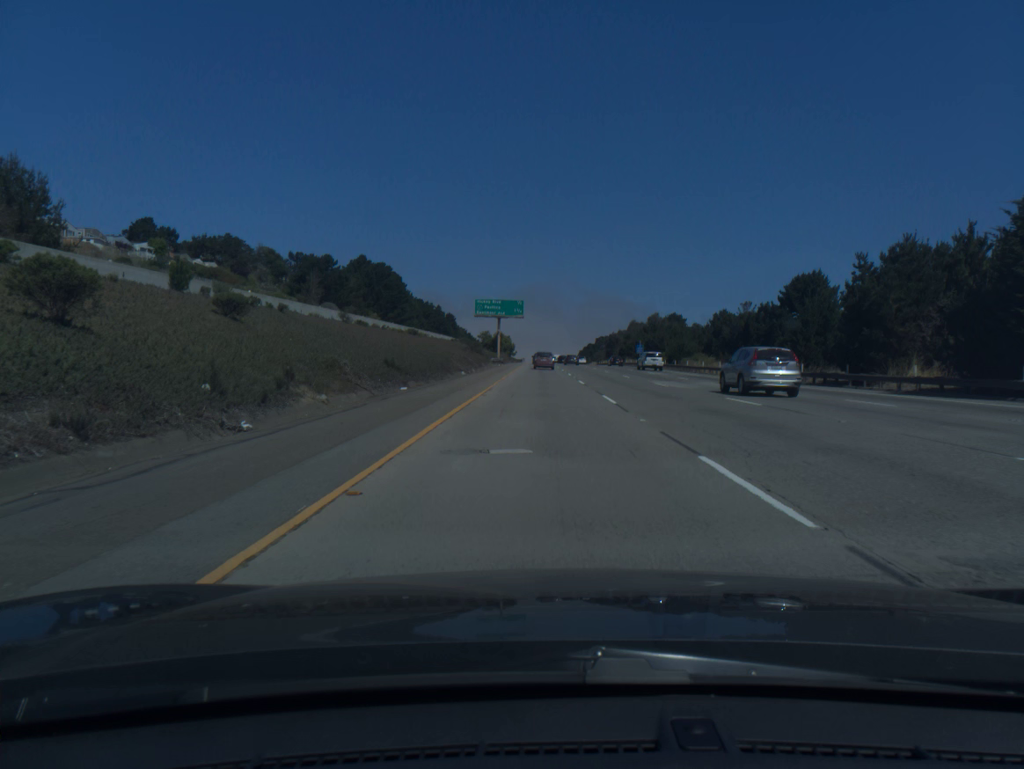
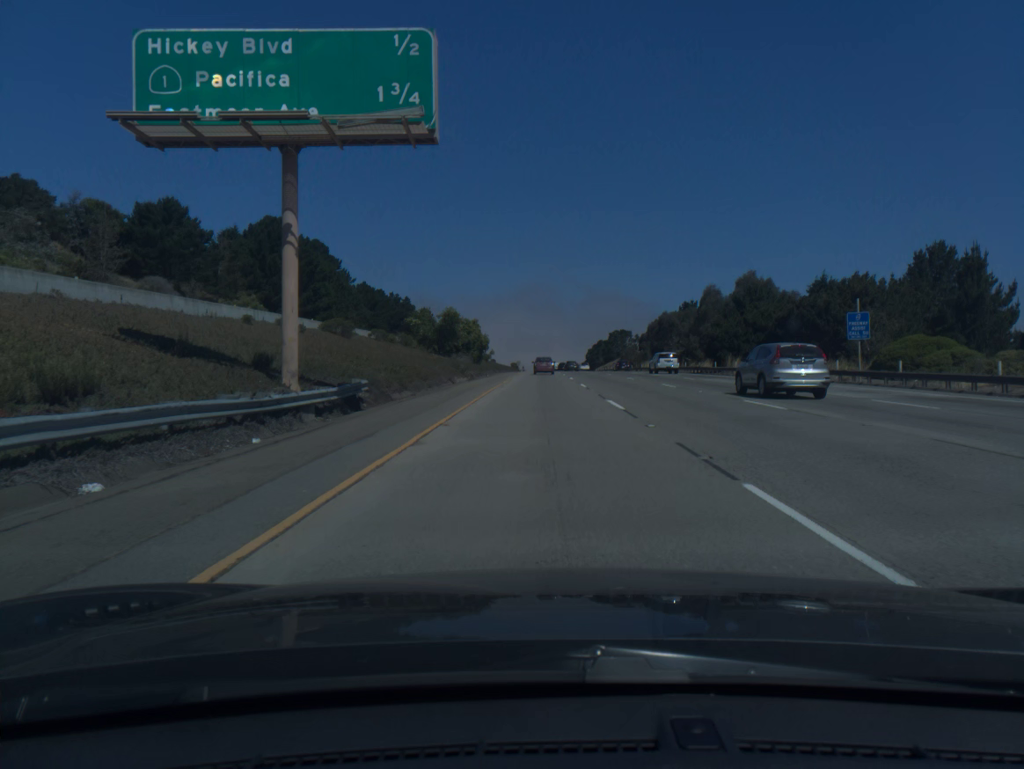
(-0.3, +89.6) m; 0°
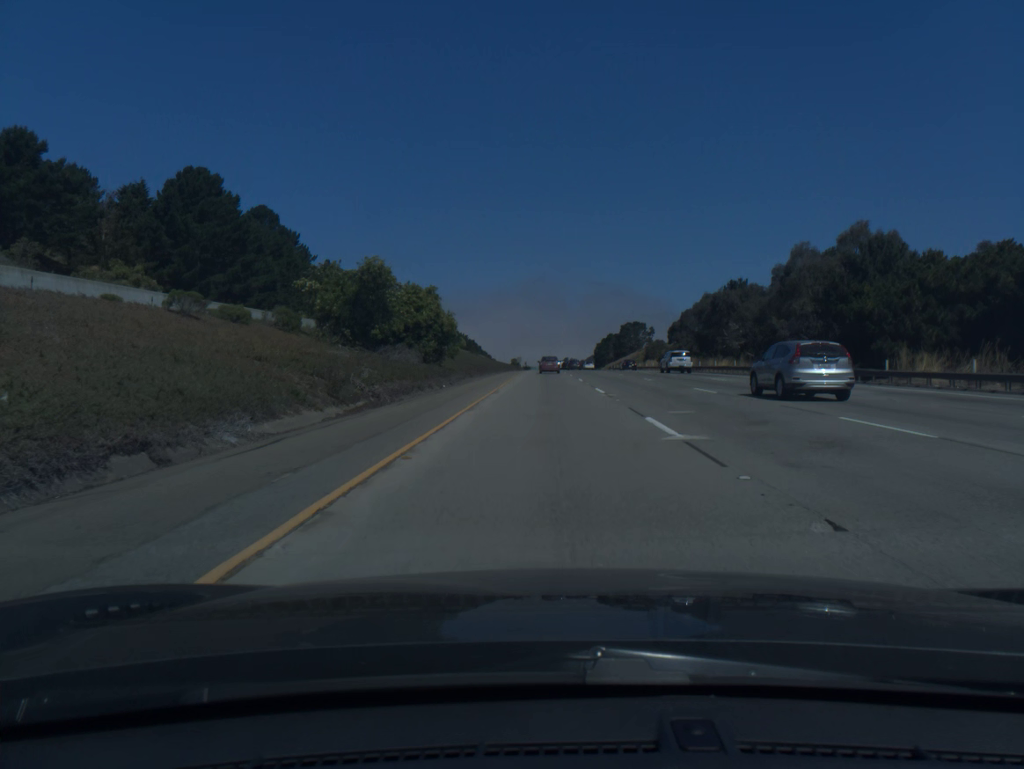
(-0.1, +35.9) m; 0°
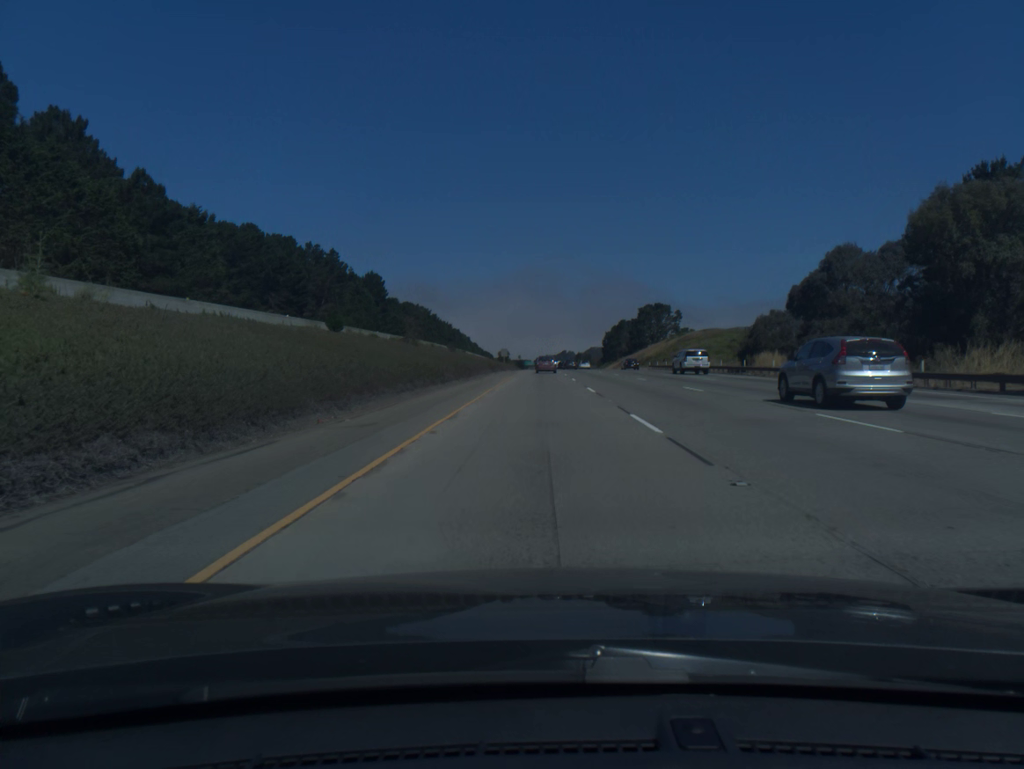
(+0.2, +72.2) m; 0°
